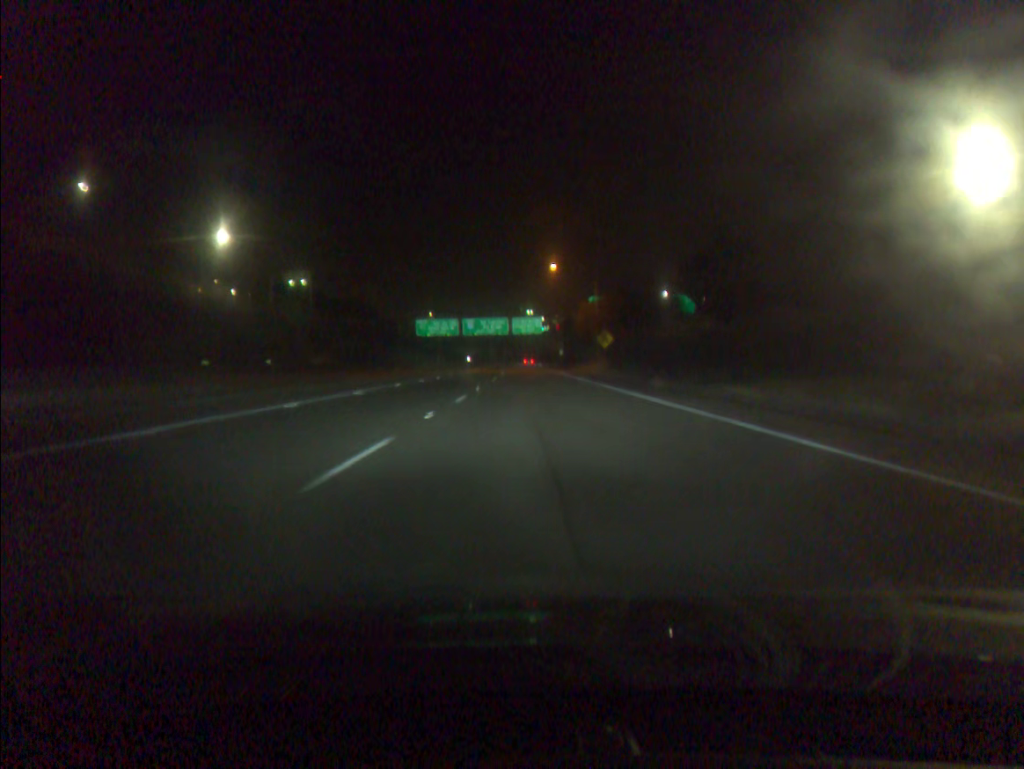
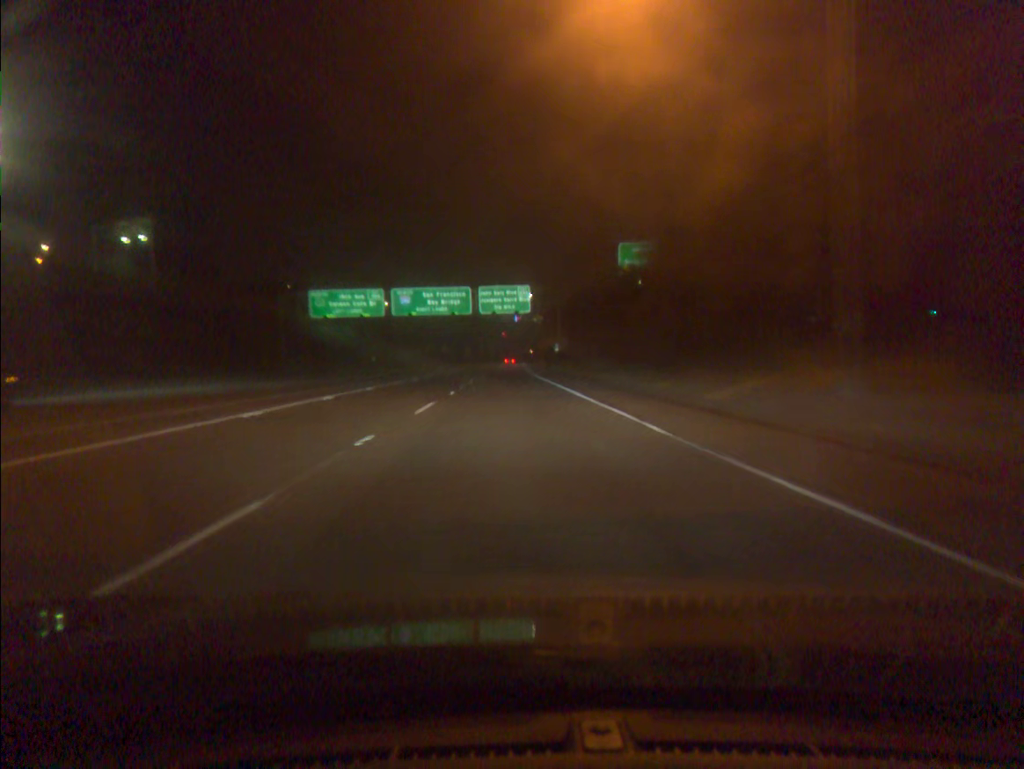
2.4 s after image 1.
(+0.9, +63.4) m; +1°
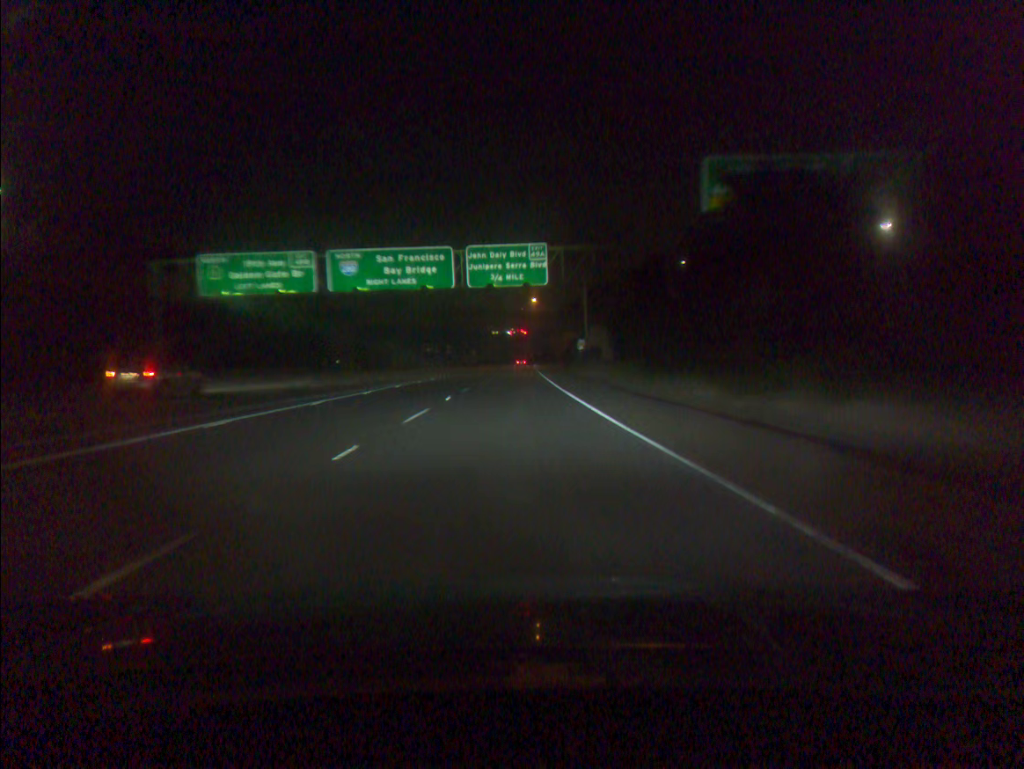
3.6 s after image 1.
(-0.1, +31.7) m; -1°
